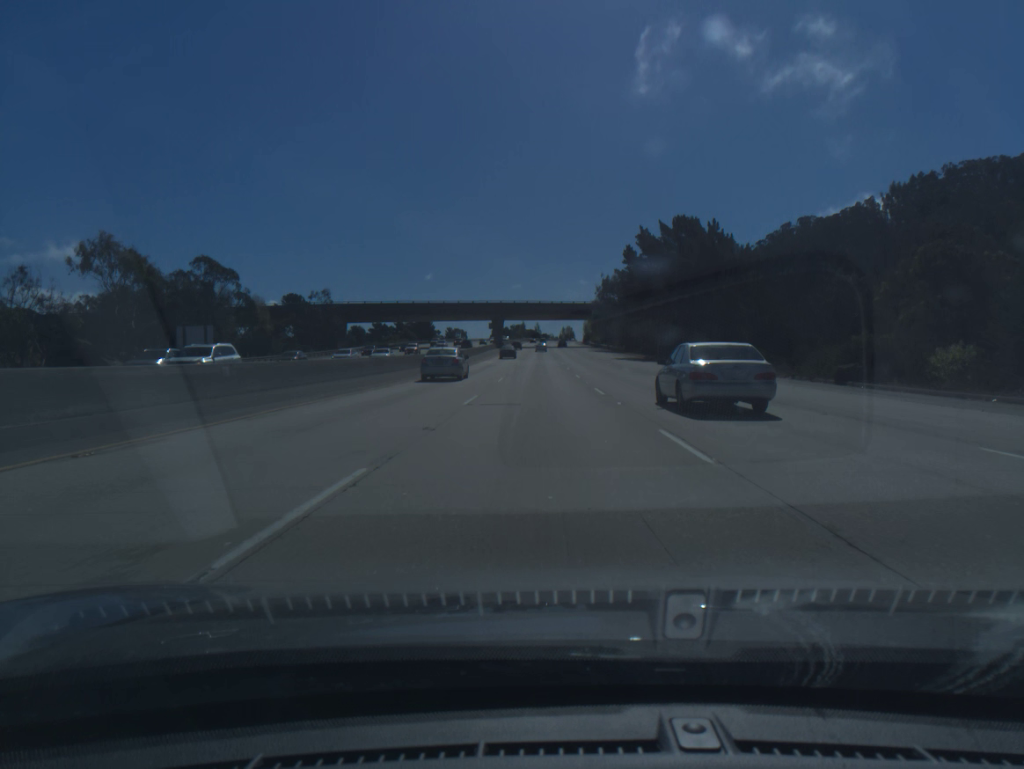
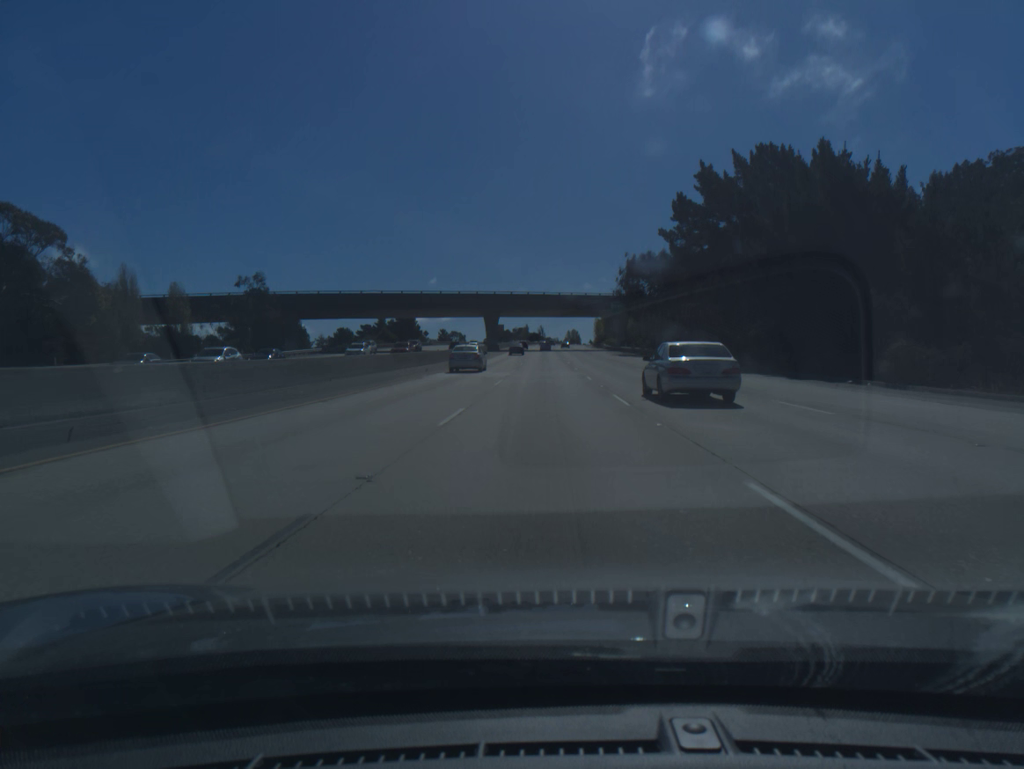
(-0.1, +33.7) m; 0°
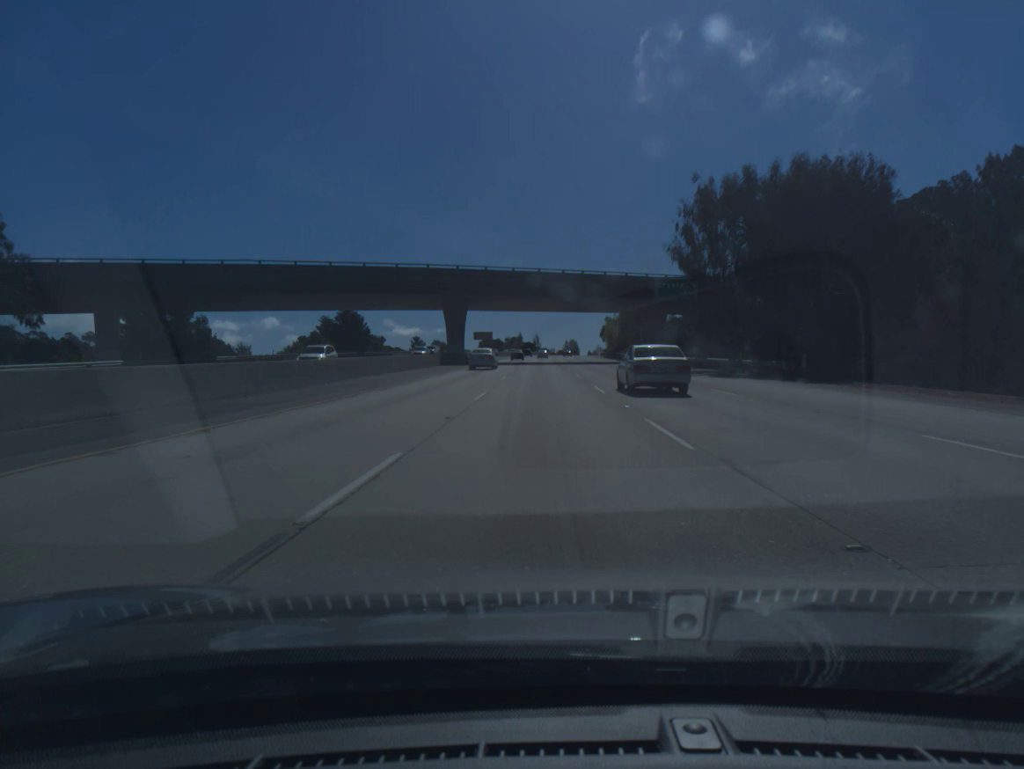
(+0.2, +50.4) m; 0°
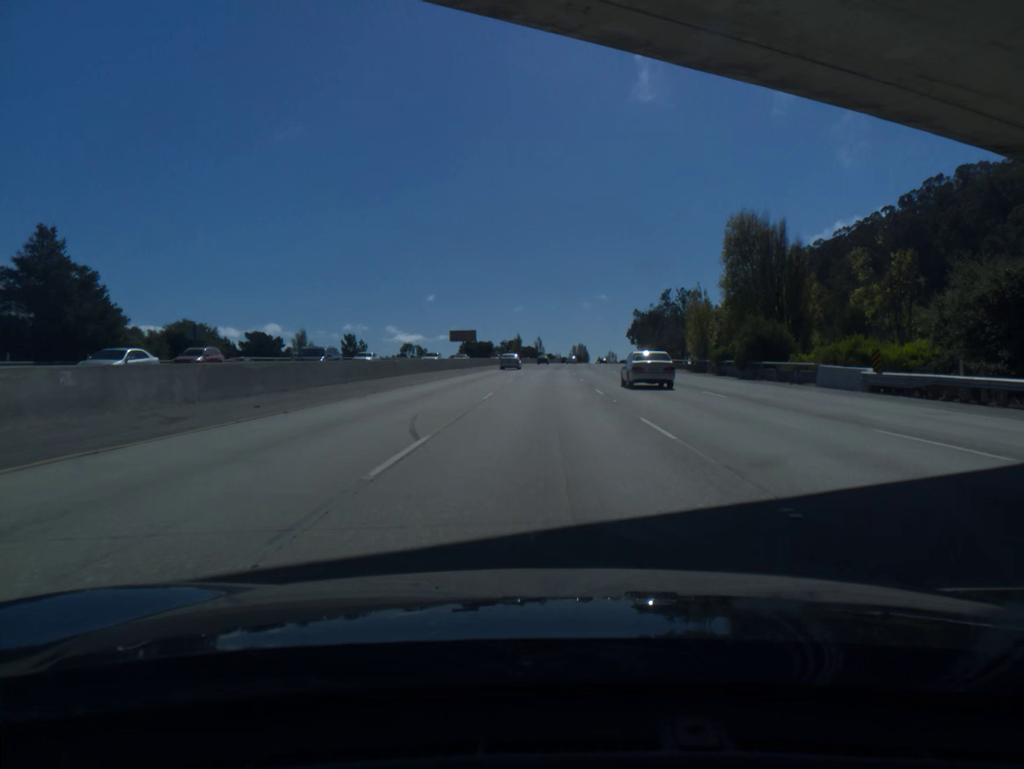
(-0.2, +83.8) m; 0°
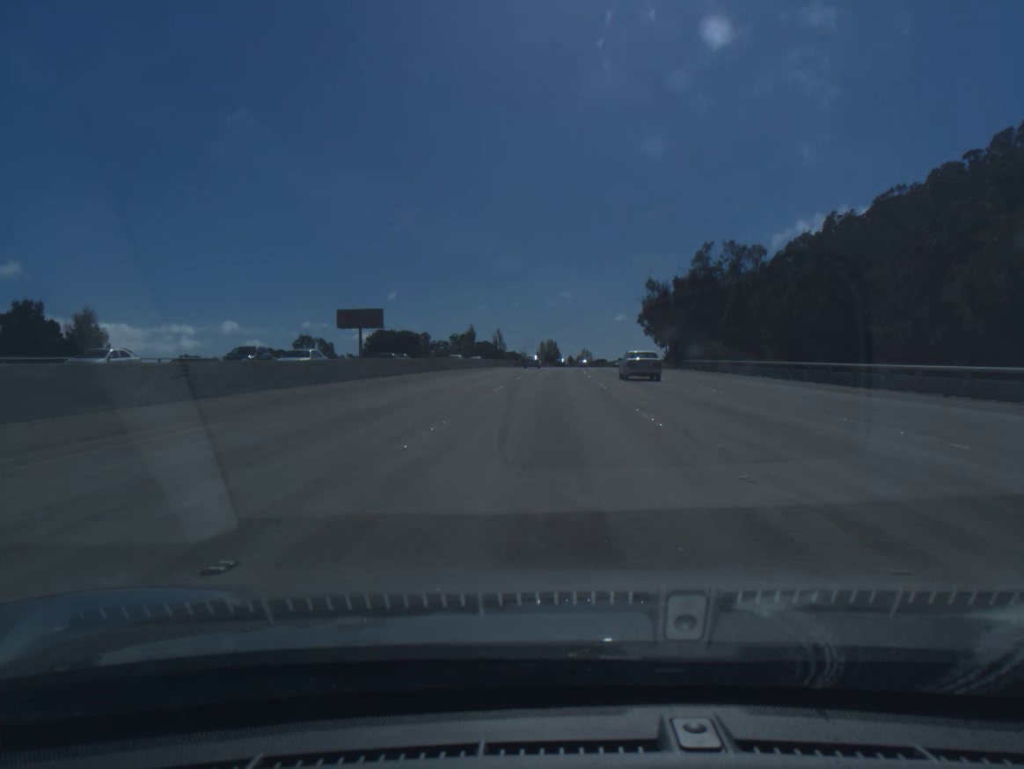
(+1.2, +84.6) m; +2°
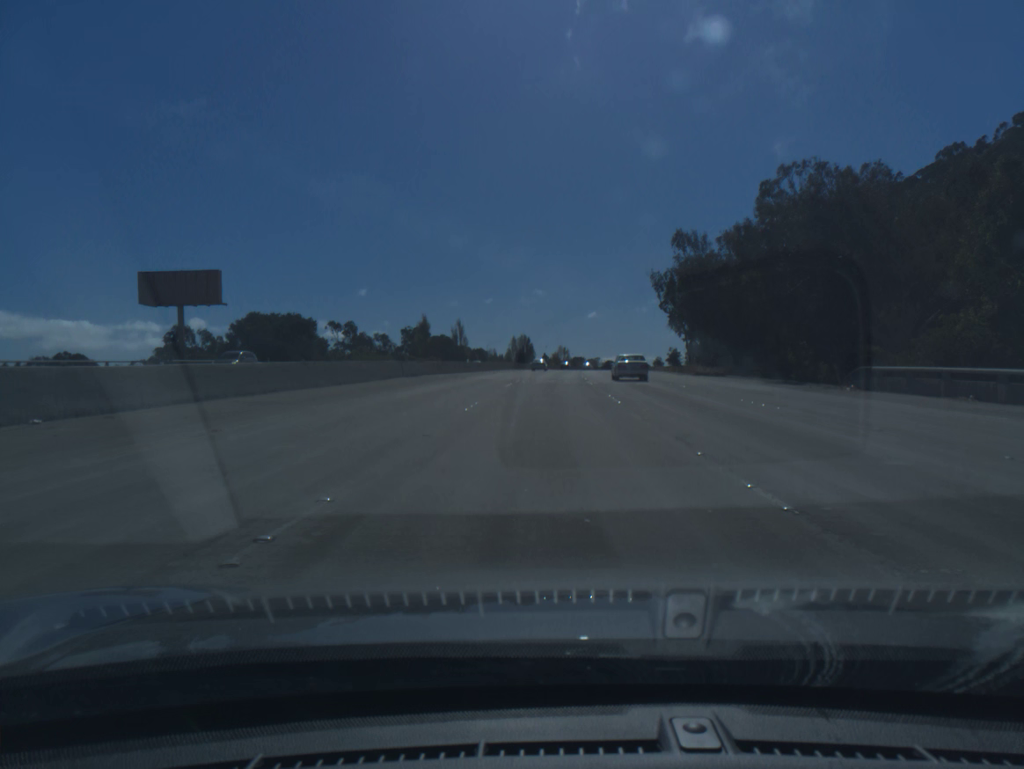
(+0.9, +50.8) m; +2°
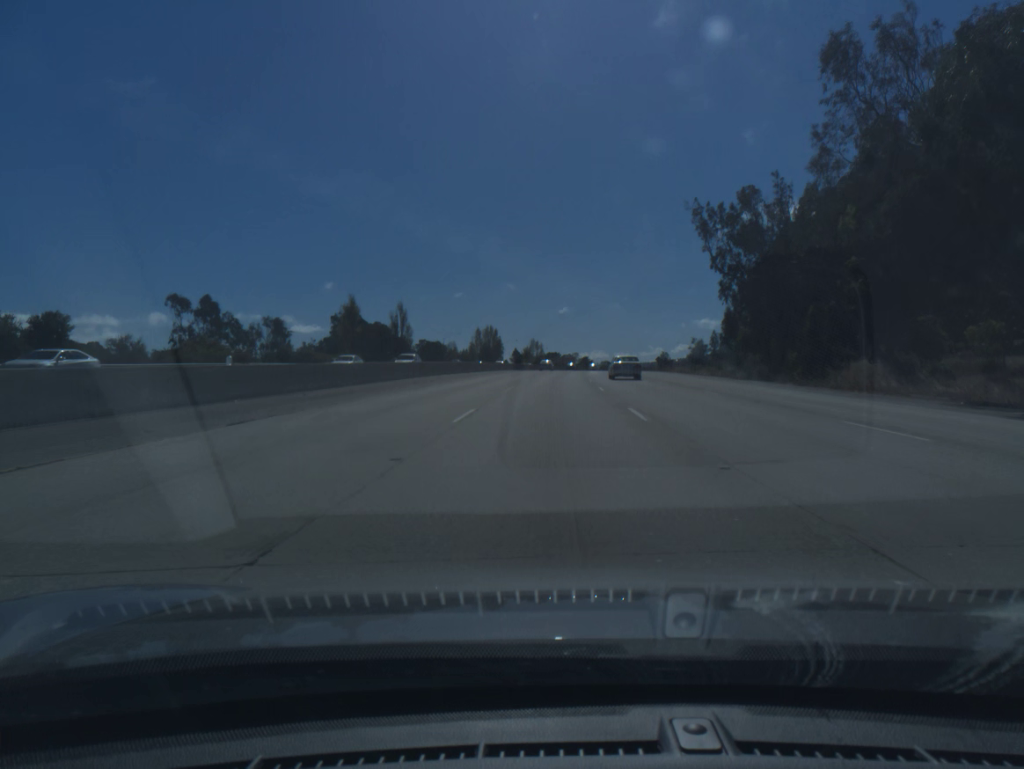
(+0.8, +51.0) m; +2°
